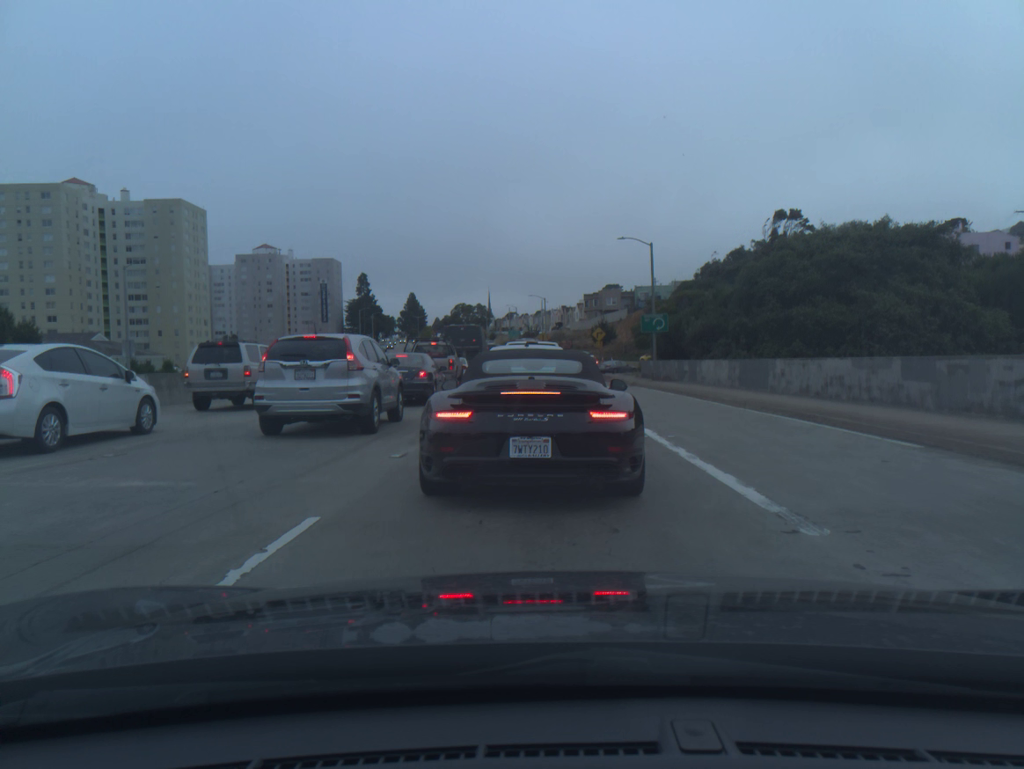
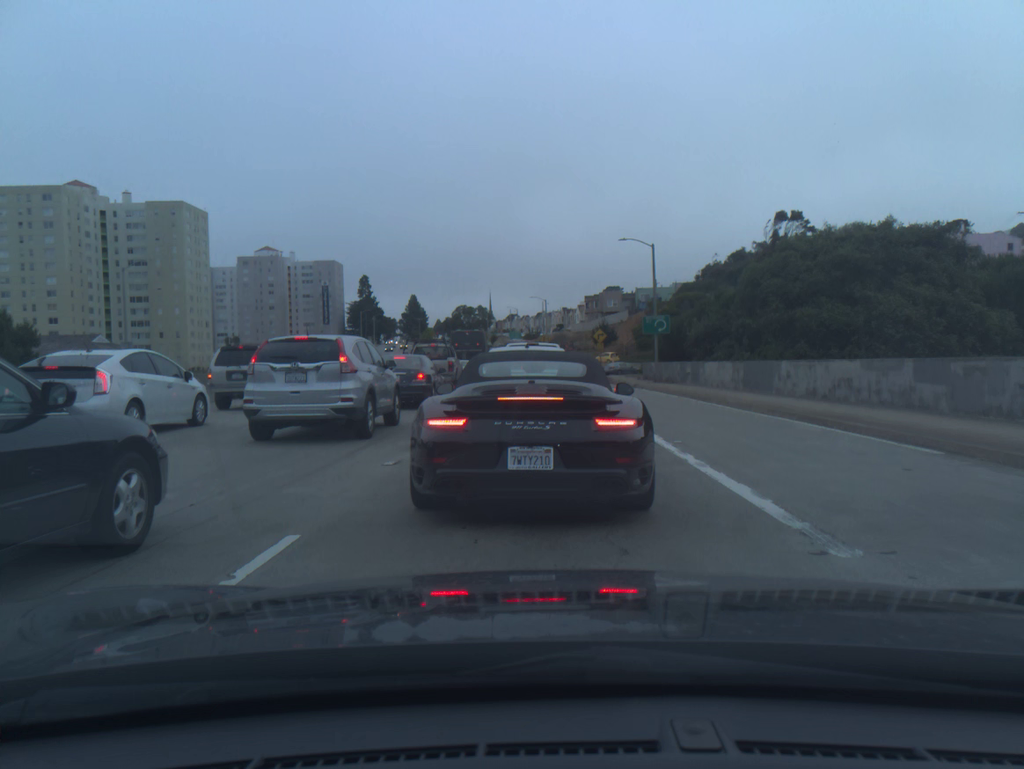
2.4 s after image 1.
(0.0, +0.5) m; 0°
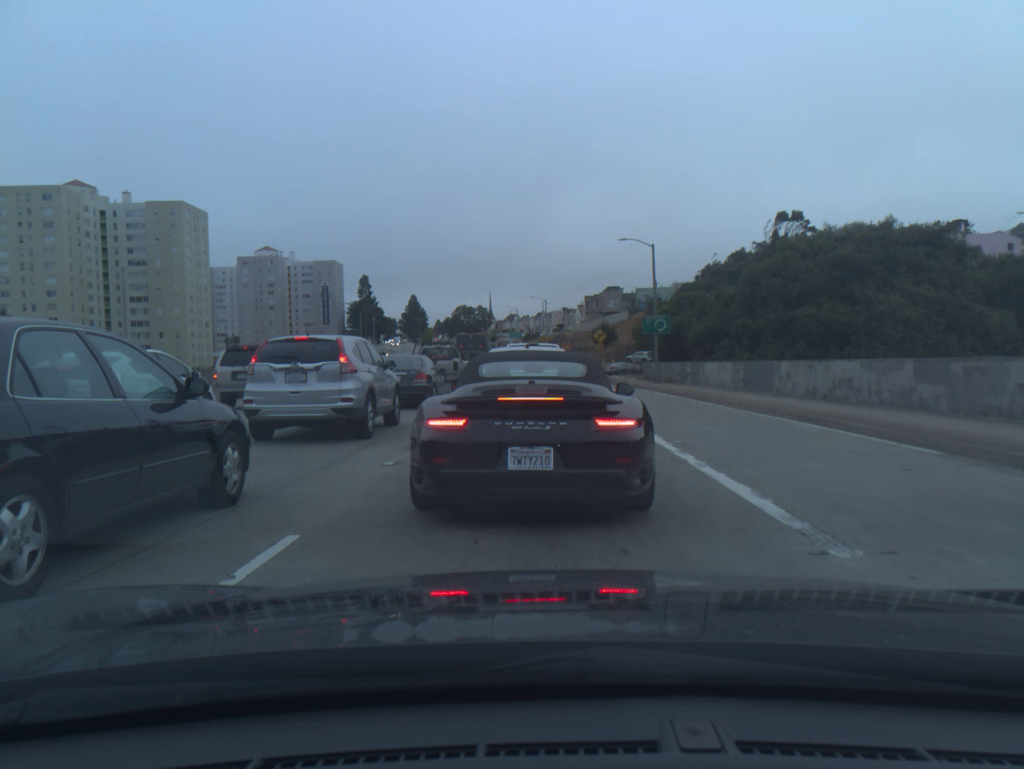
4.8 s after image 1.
(0.0, 0.0) m; 0°
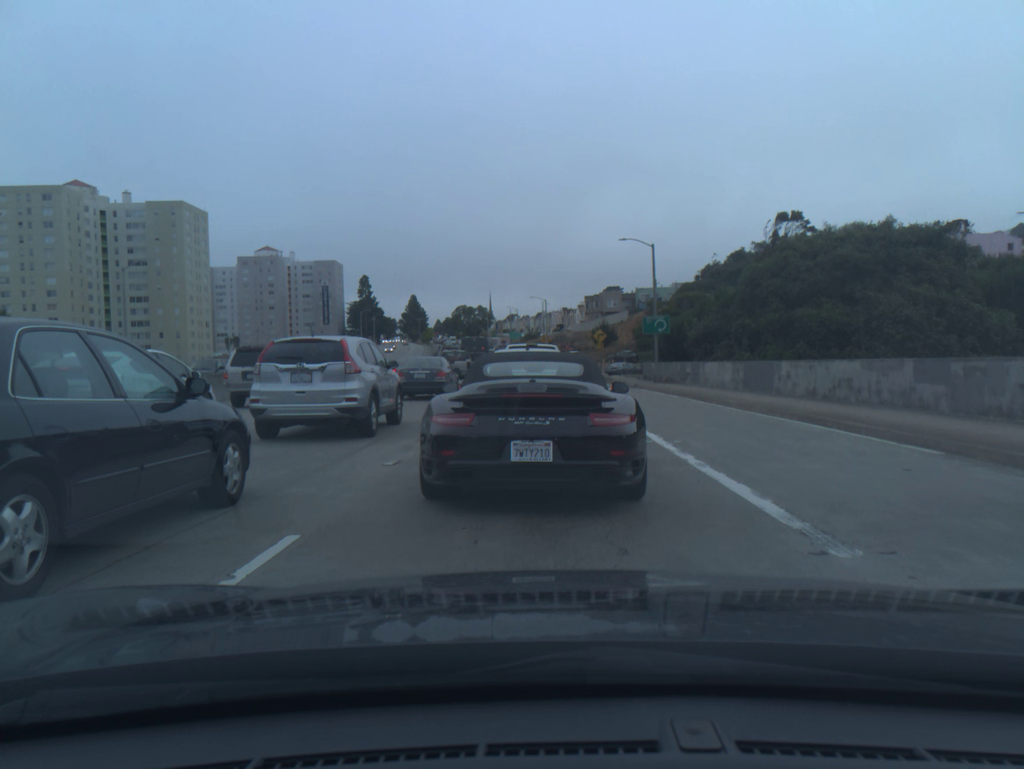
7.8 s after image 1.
(0.0, -0.1) m; 0°
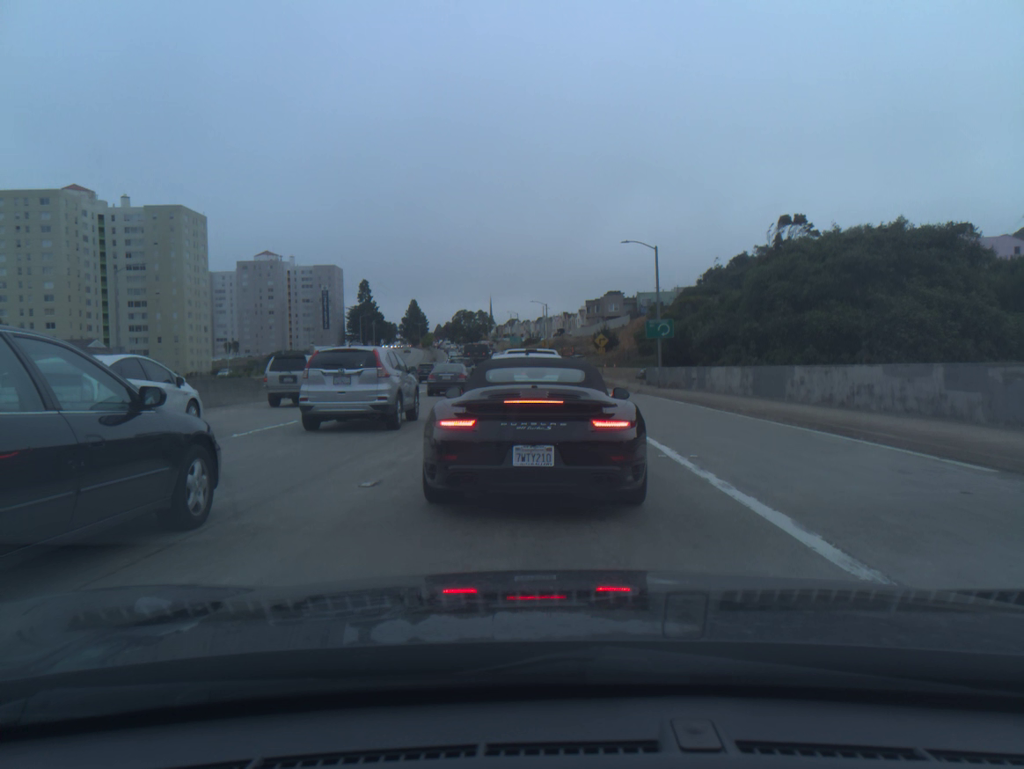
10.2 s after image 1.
(0.0, +1.1) m; 0°
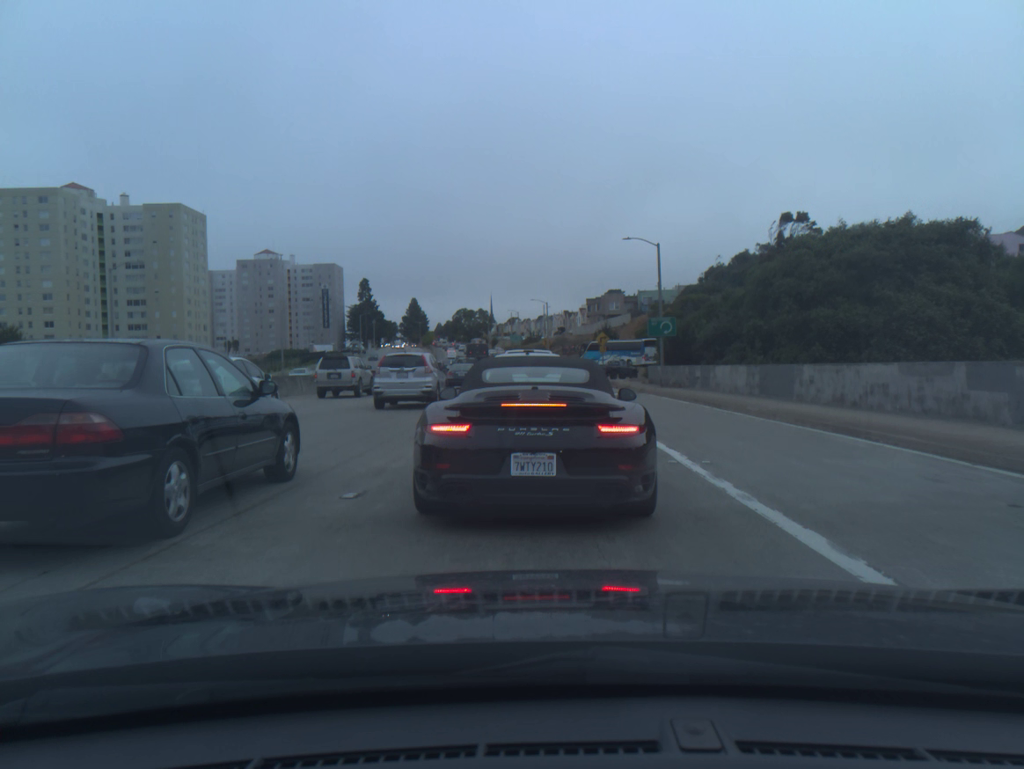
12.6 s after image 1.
(0.0, +0.8) m; 0°
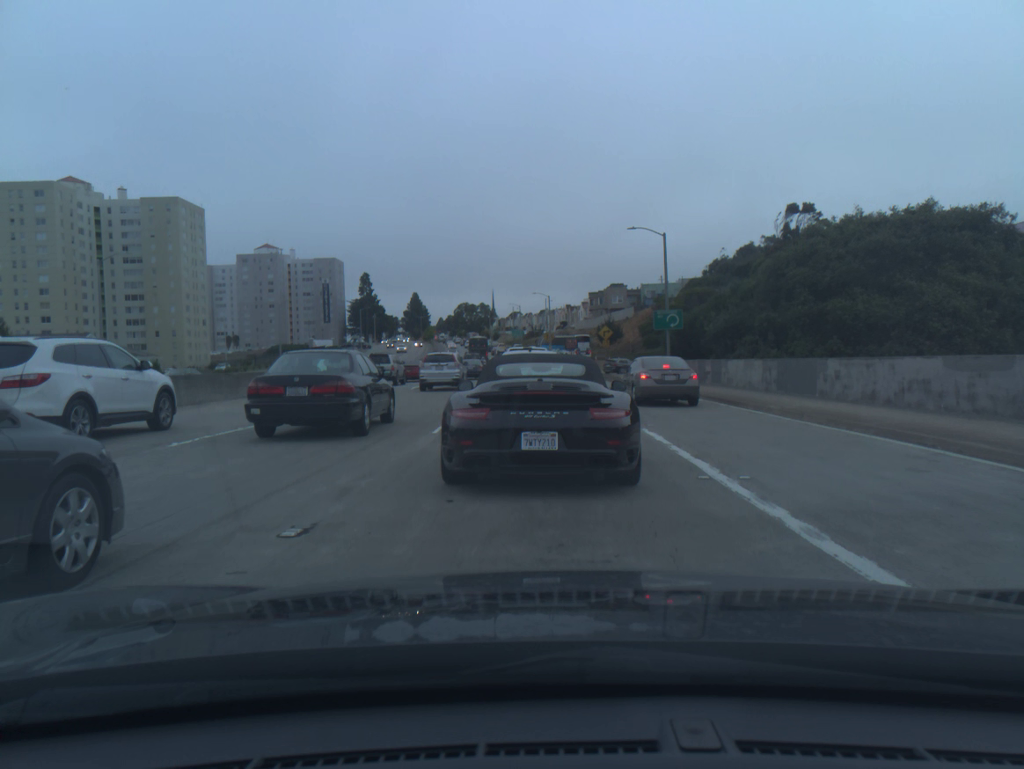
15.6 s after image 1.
(-0.1, +1.7) m; 0°
